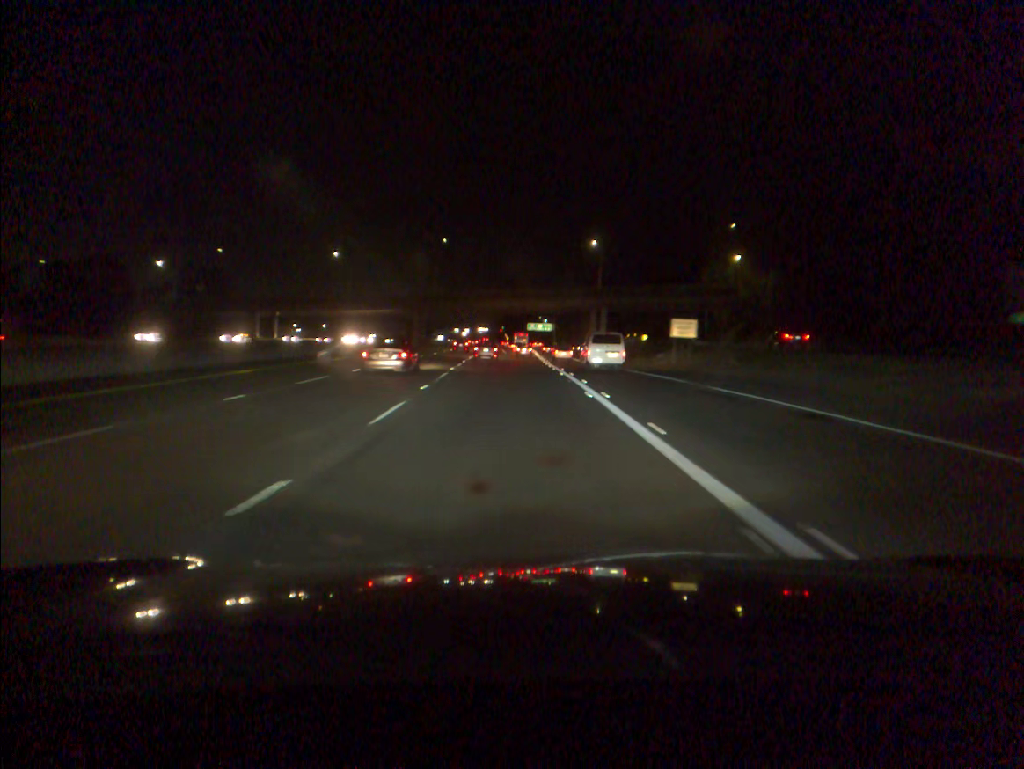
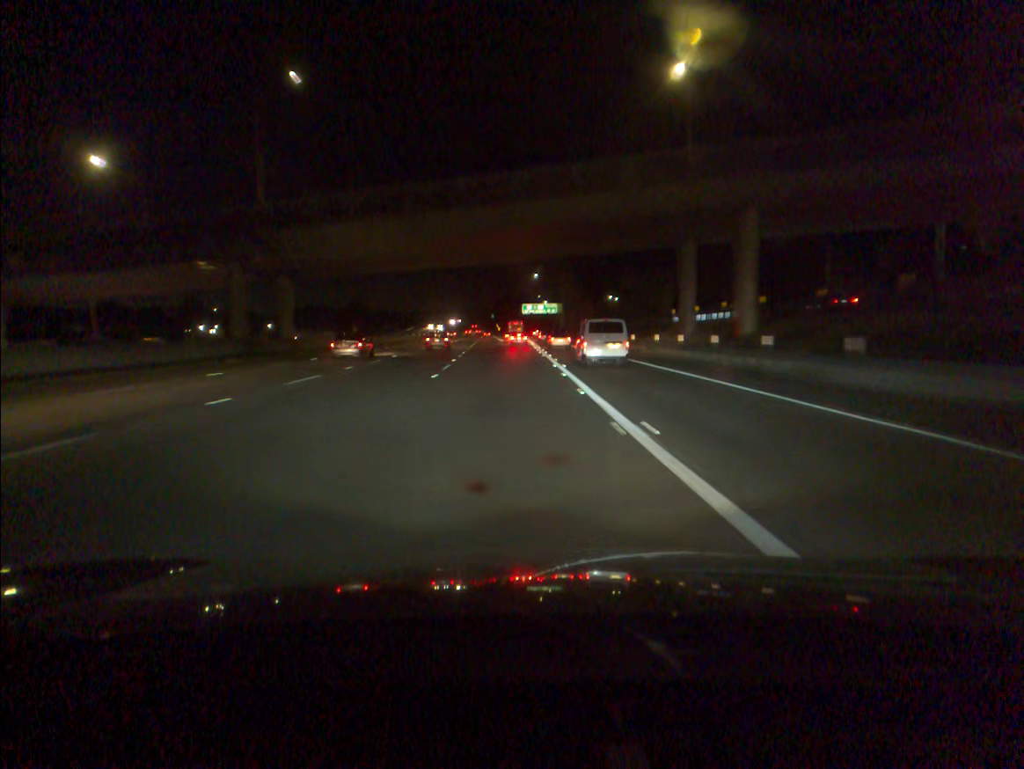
(+0.3, +80.0) m; 0°
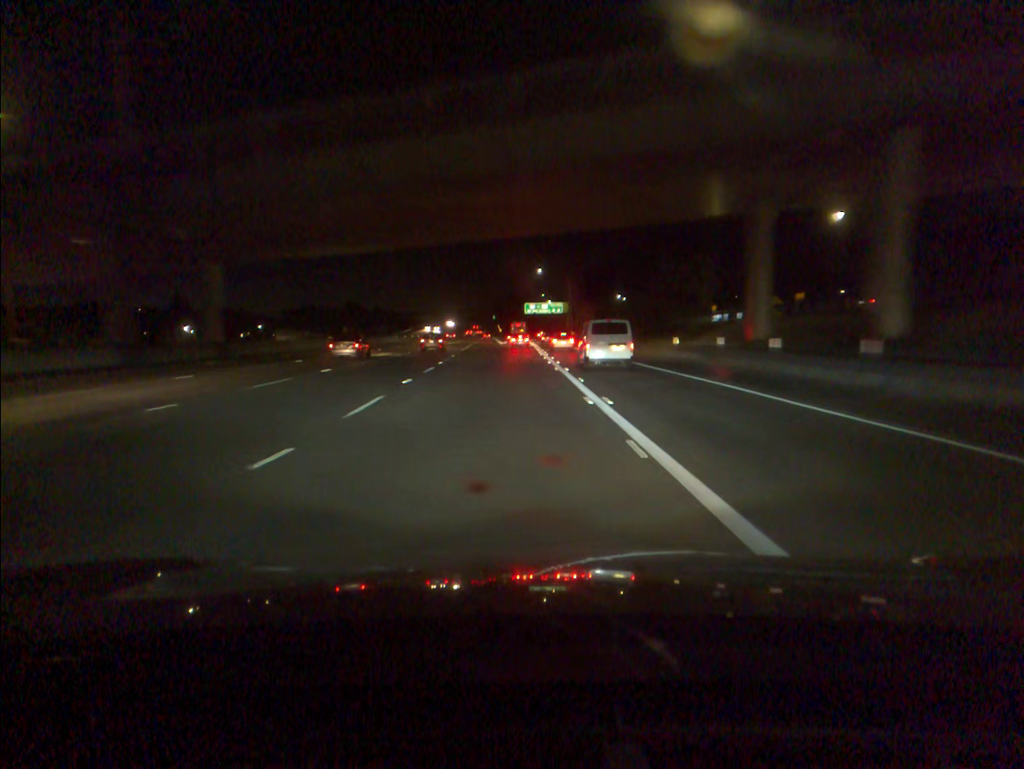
(-0.1, +16.0) m; 0°
